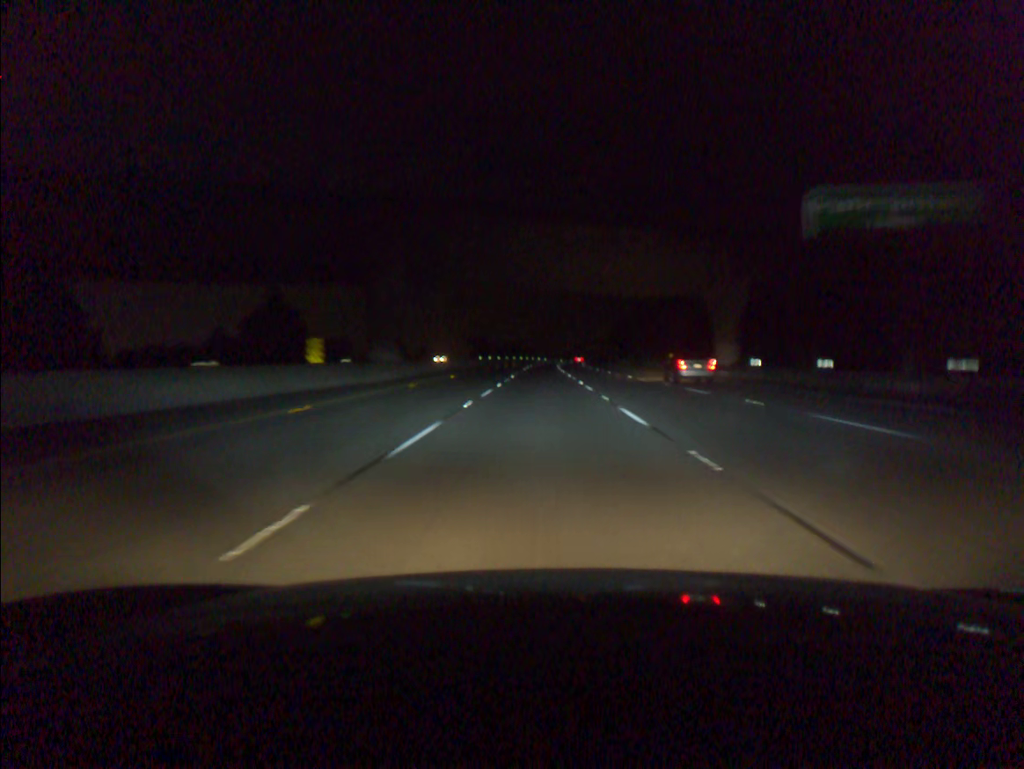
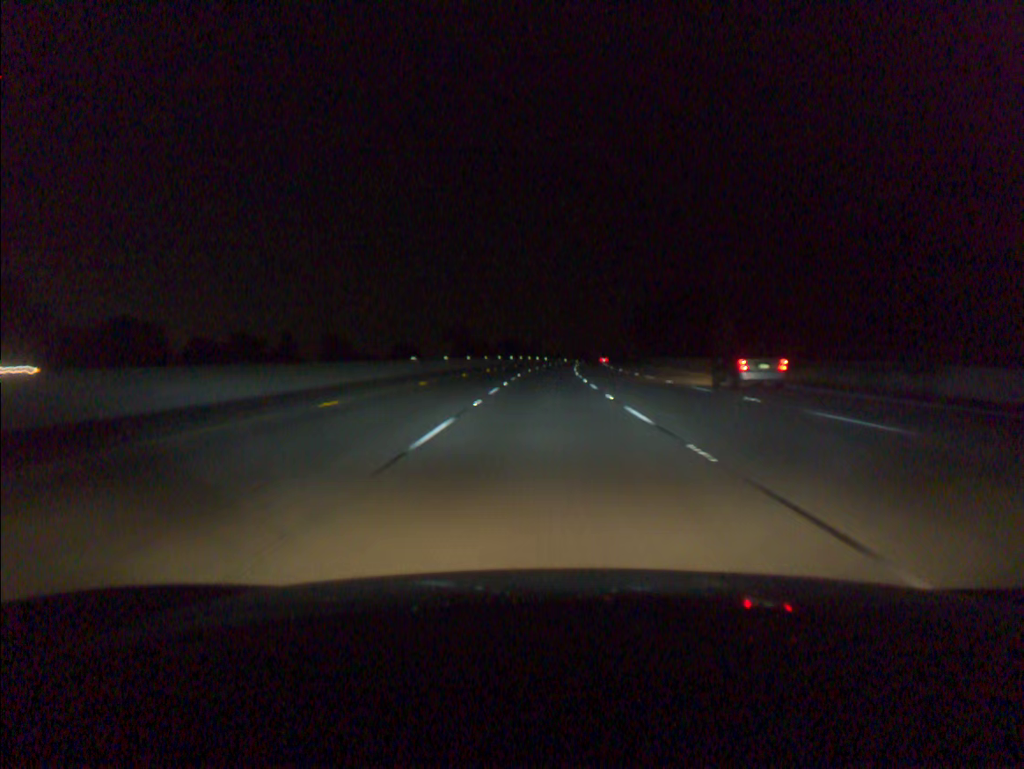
(-0.1, +56.5) m; 0°
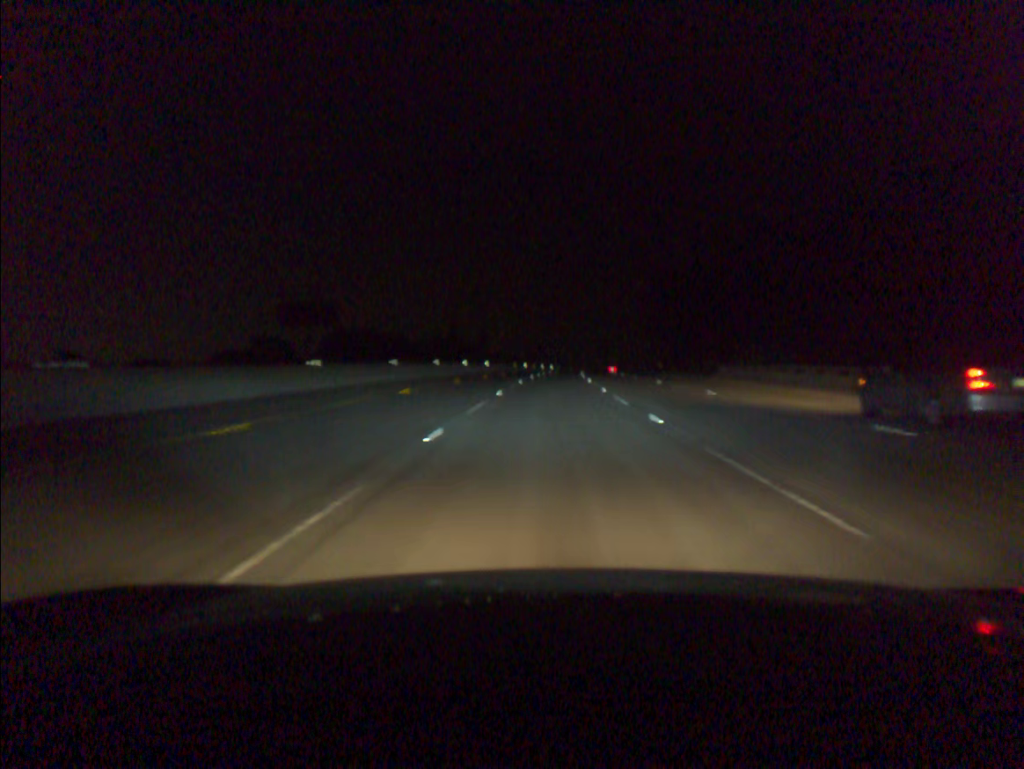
(+2.0, +94.7) m; +3°
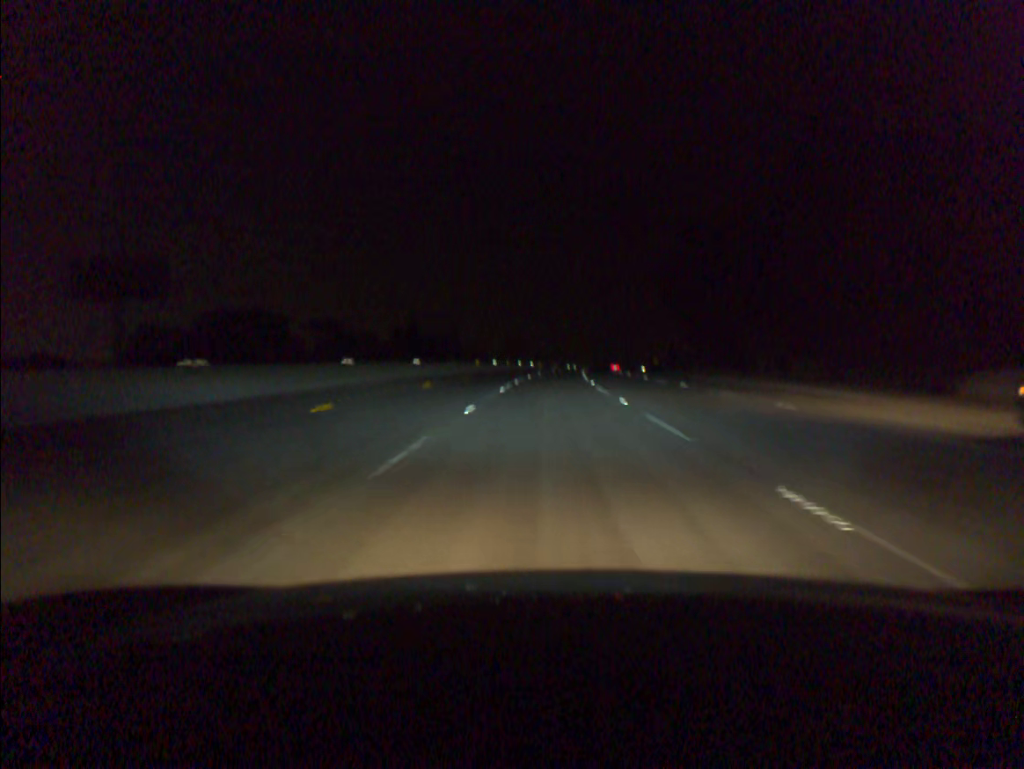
(+0.5, +38.1) m; +1°
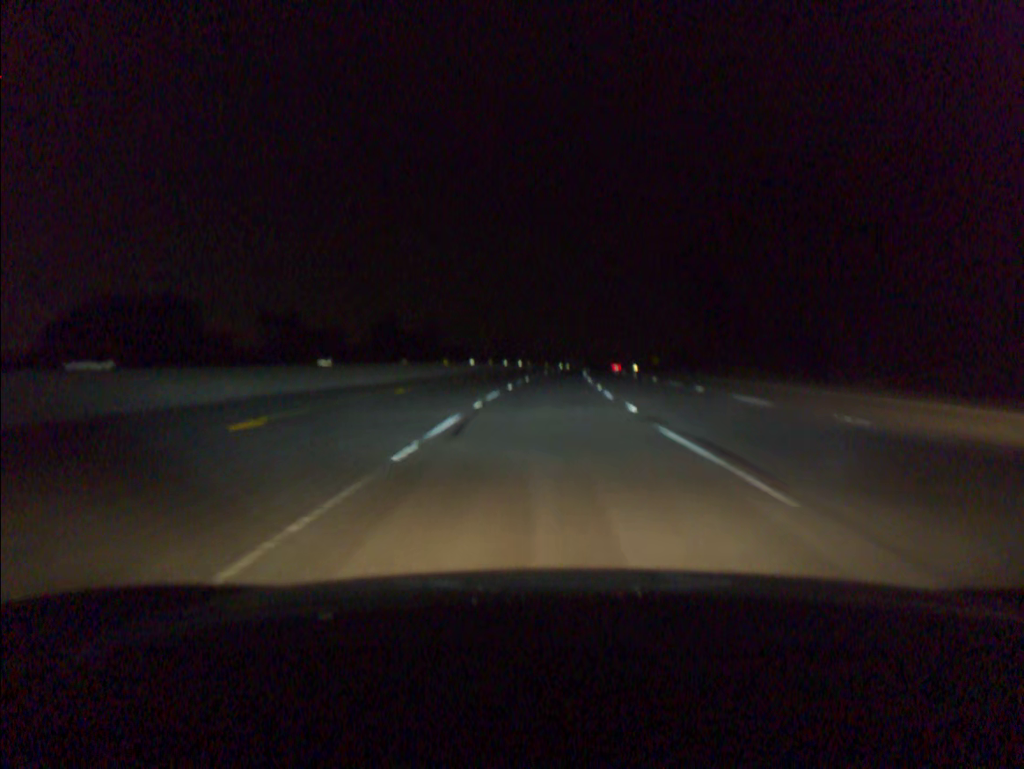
(+0.1, +19.1) m; +1°
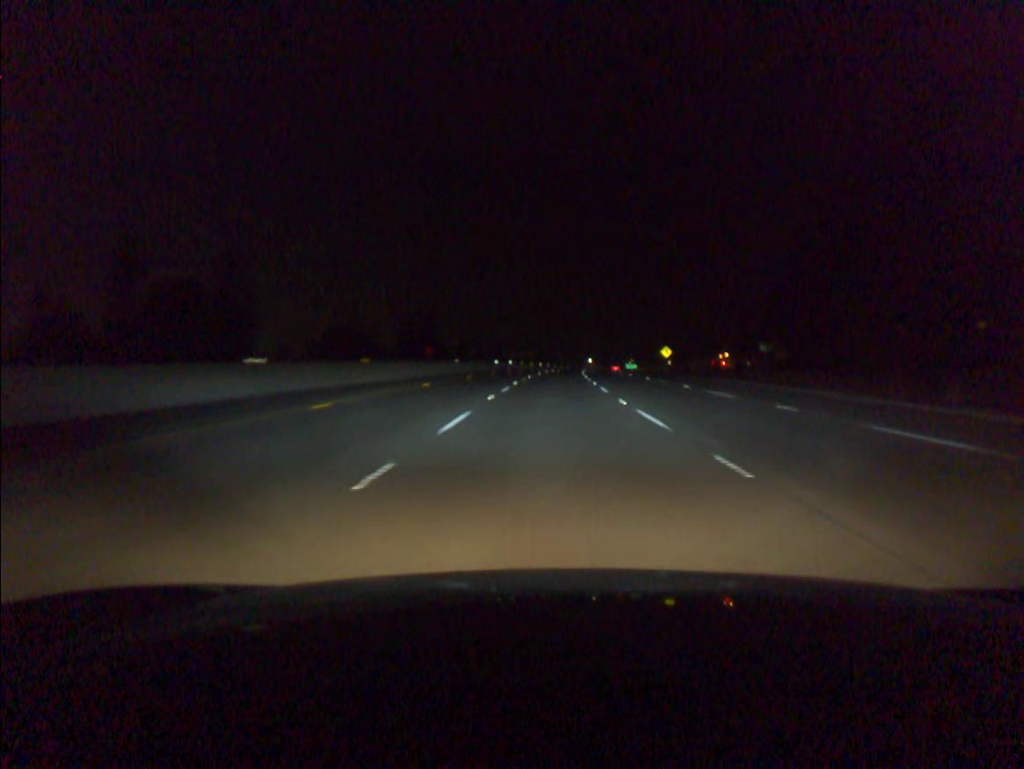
(+3.5, +95.9) m; +4°
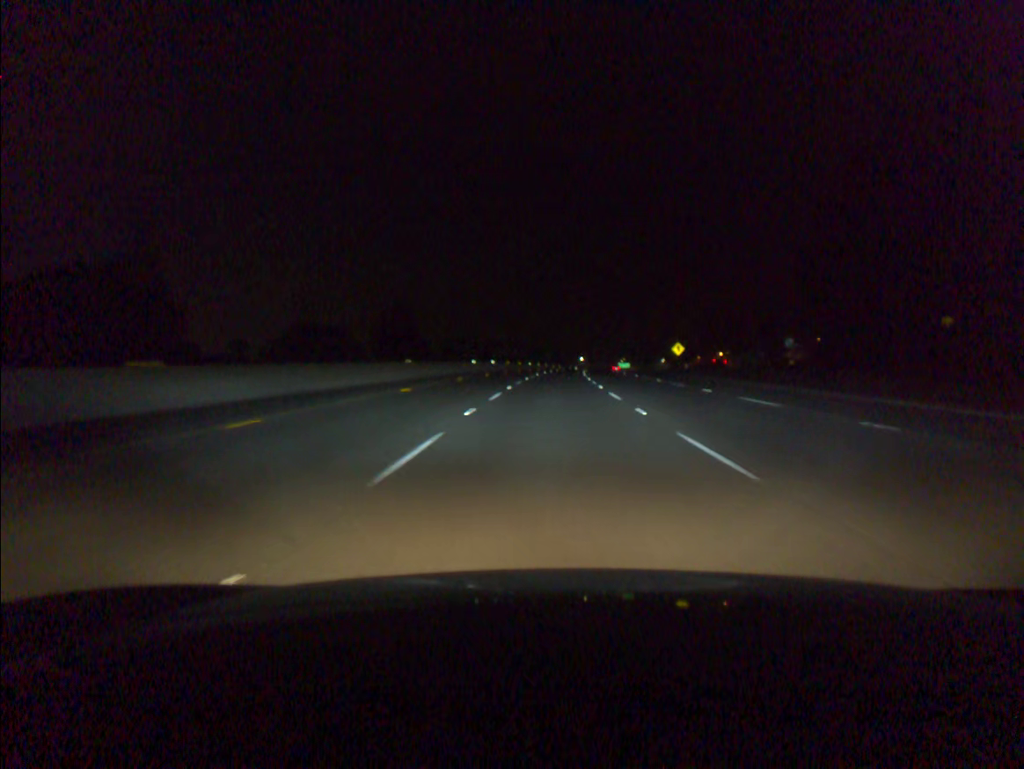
(+0.1, +19.2) m; +1°
